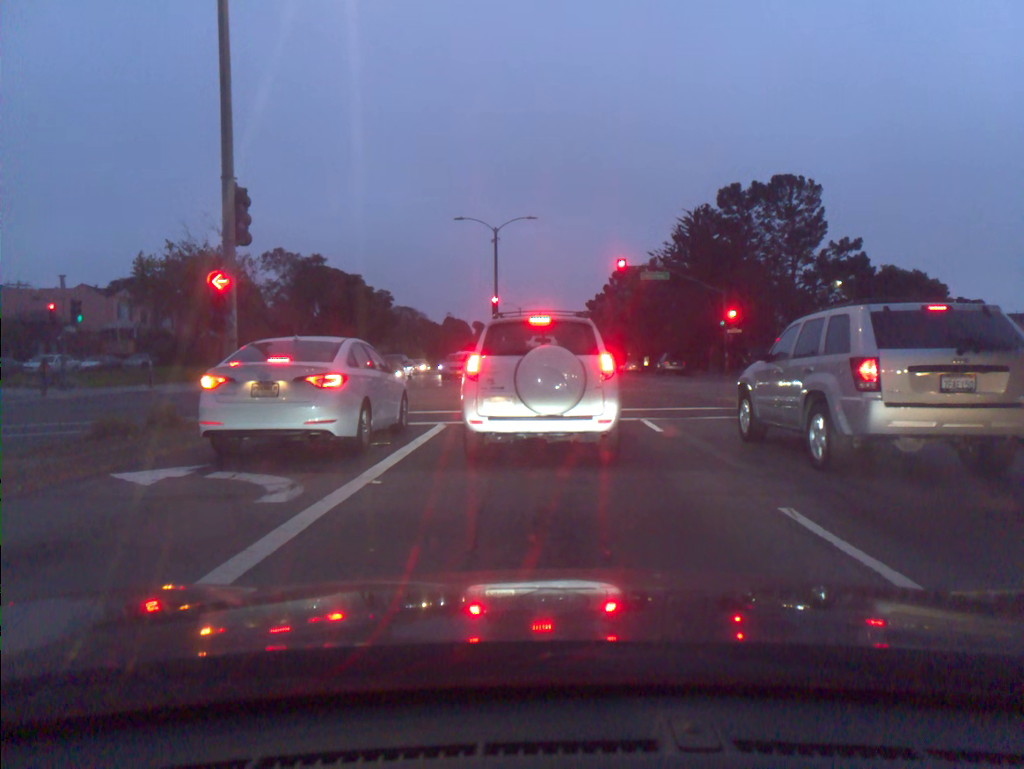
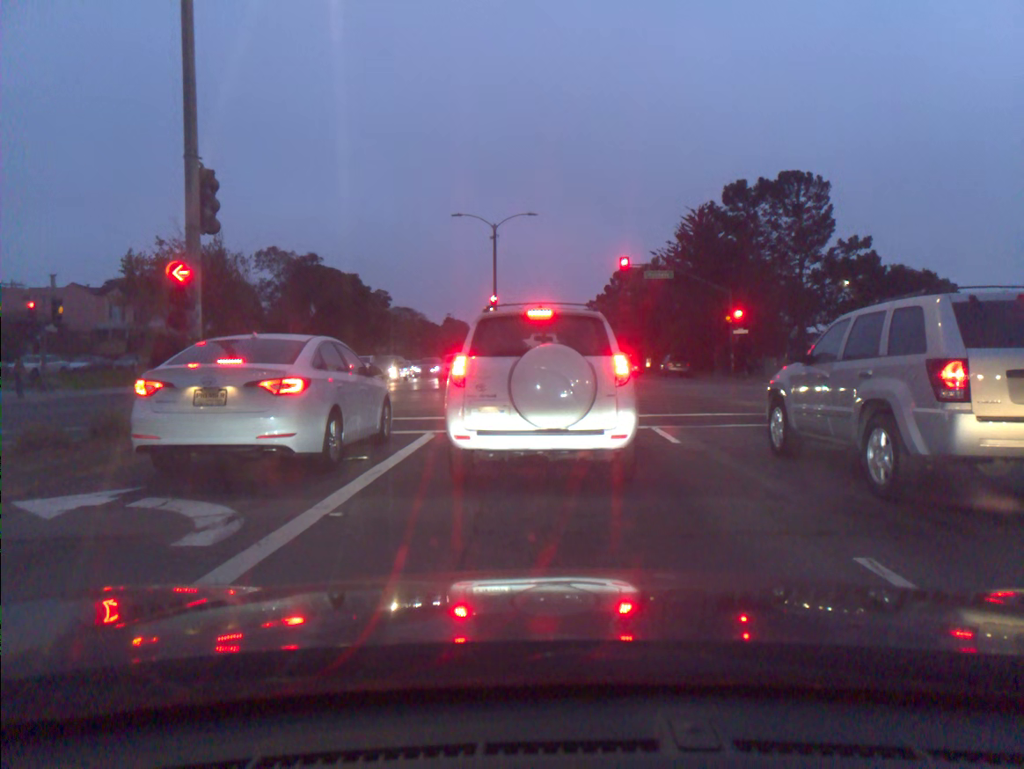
(0.0, +1.5) m; 0°
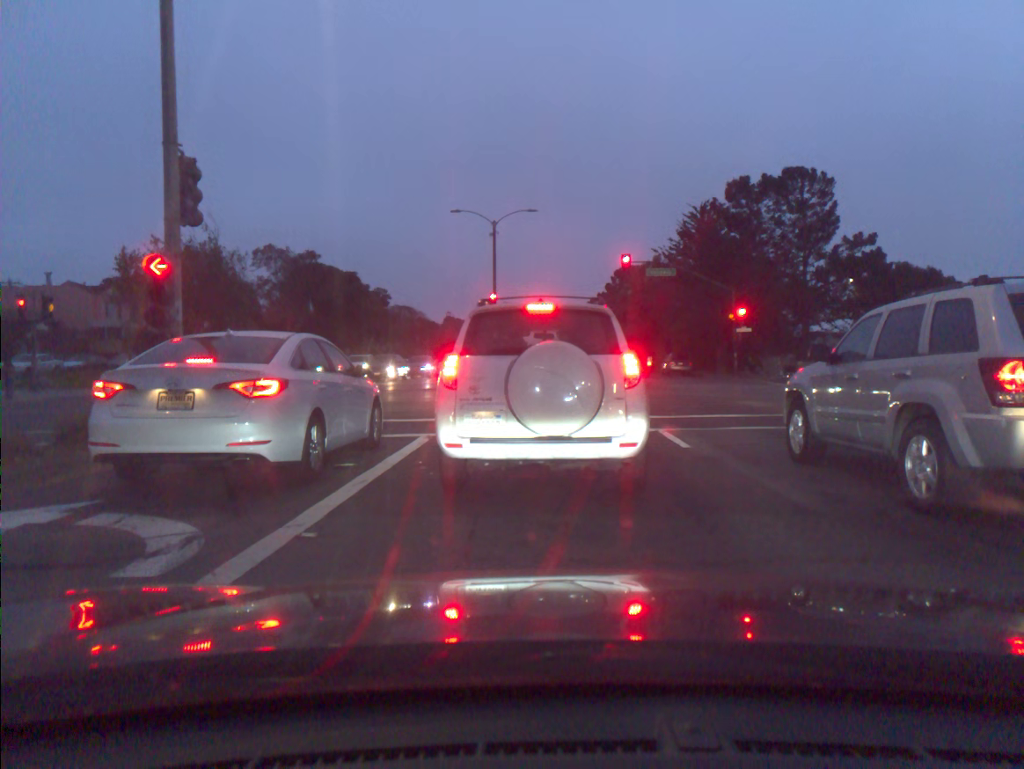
(0.0, +0.7) m; 0°
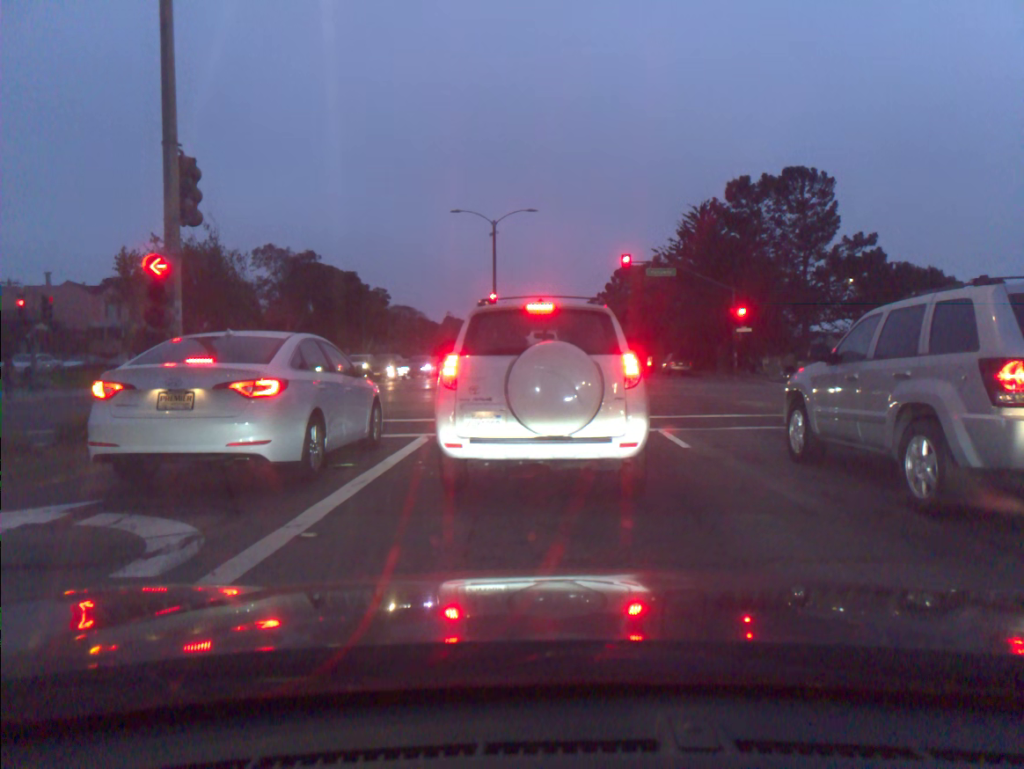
(0.0, 0.0) m; 0°
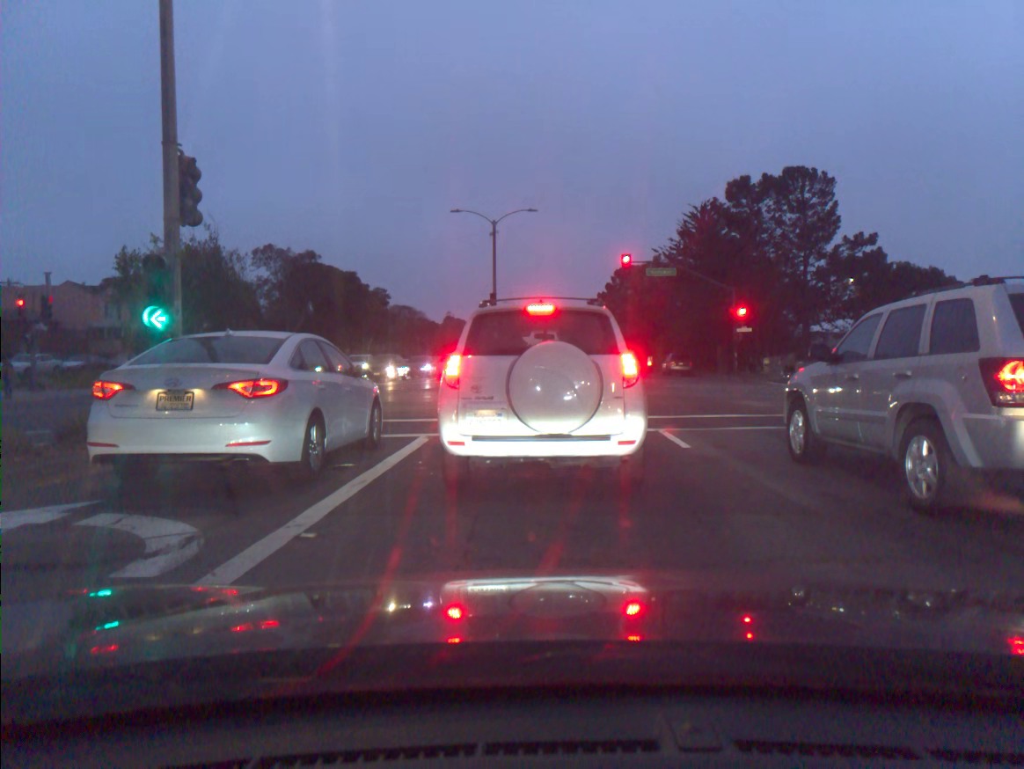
(0.0, 0.0) m; 0°
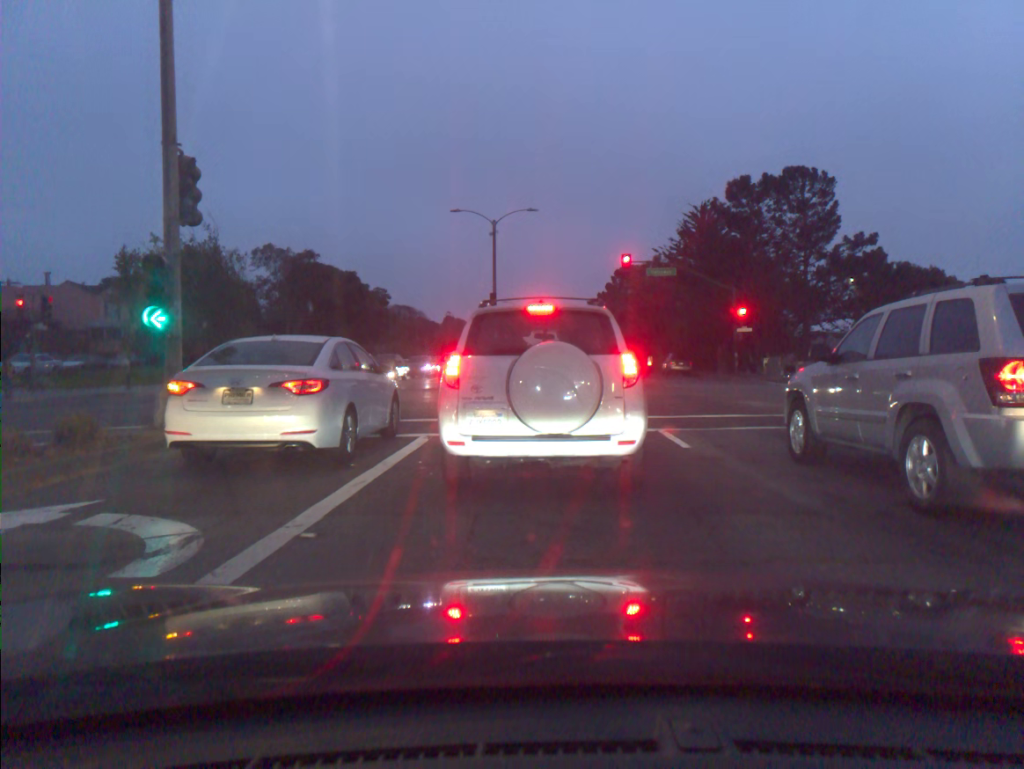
(0.0, 0.0) m; 0°
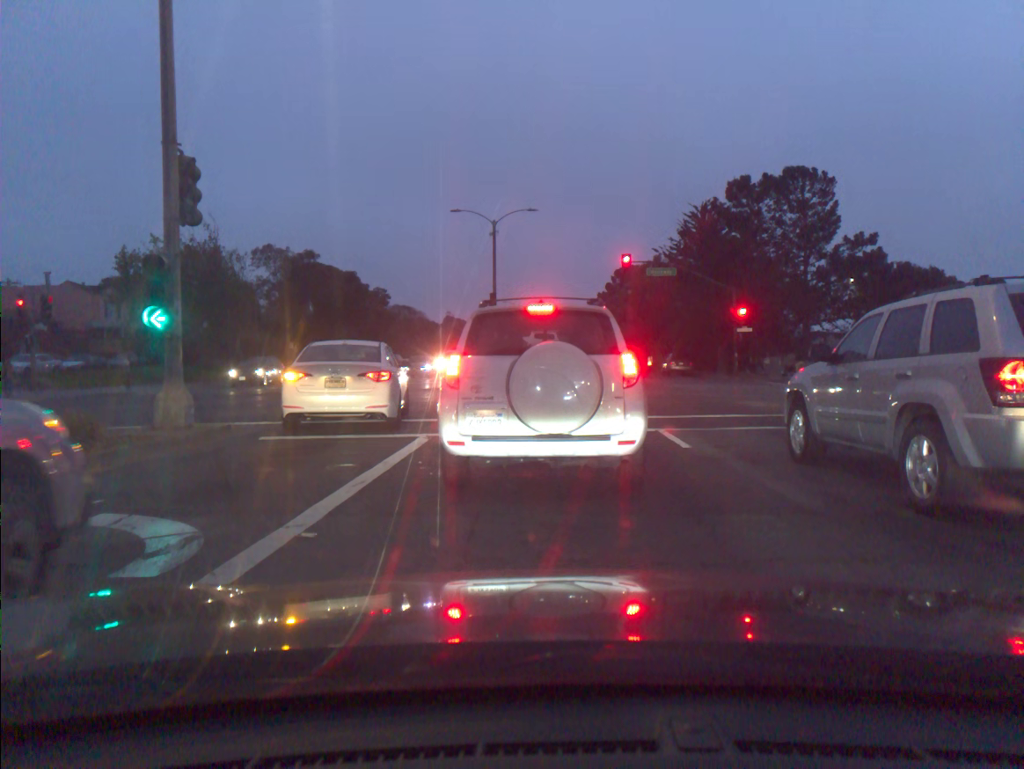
(0.0, 0.0) m; 0°
